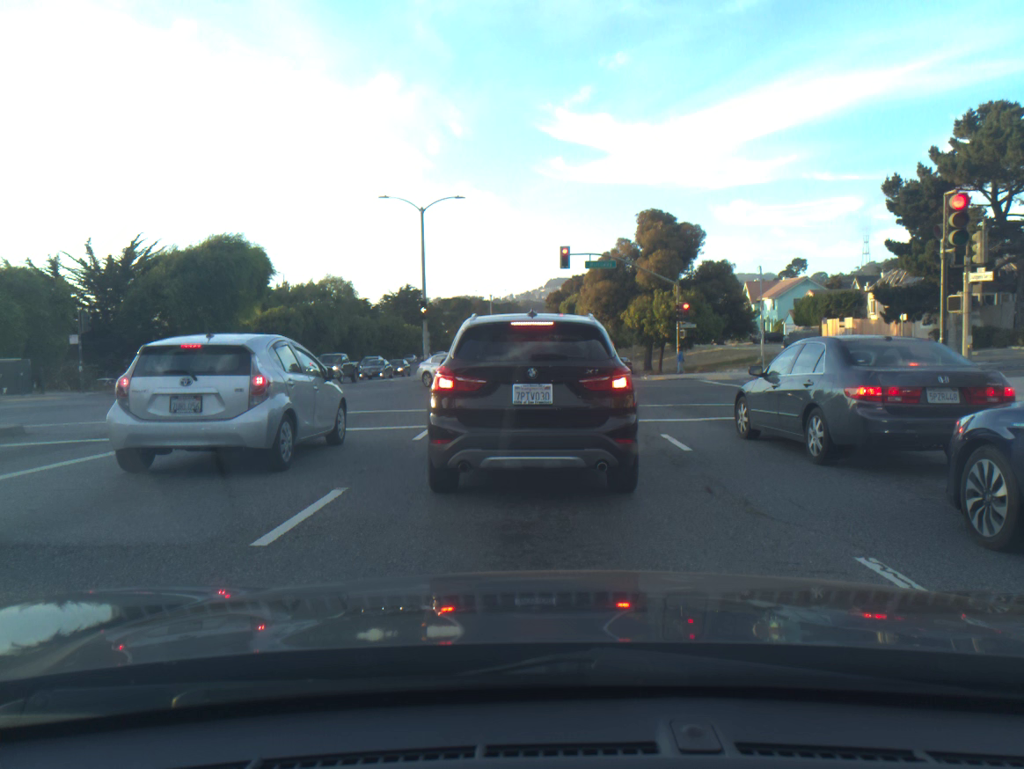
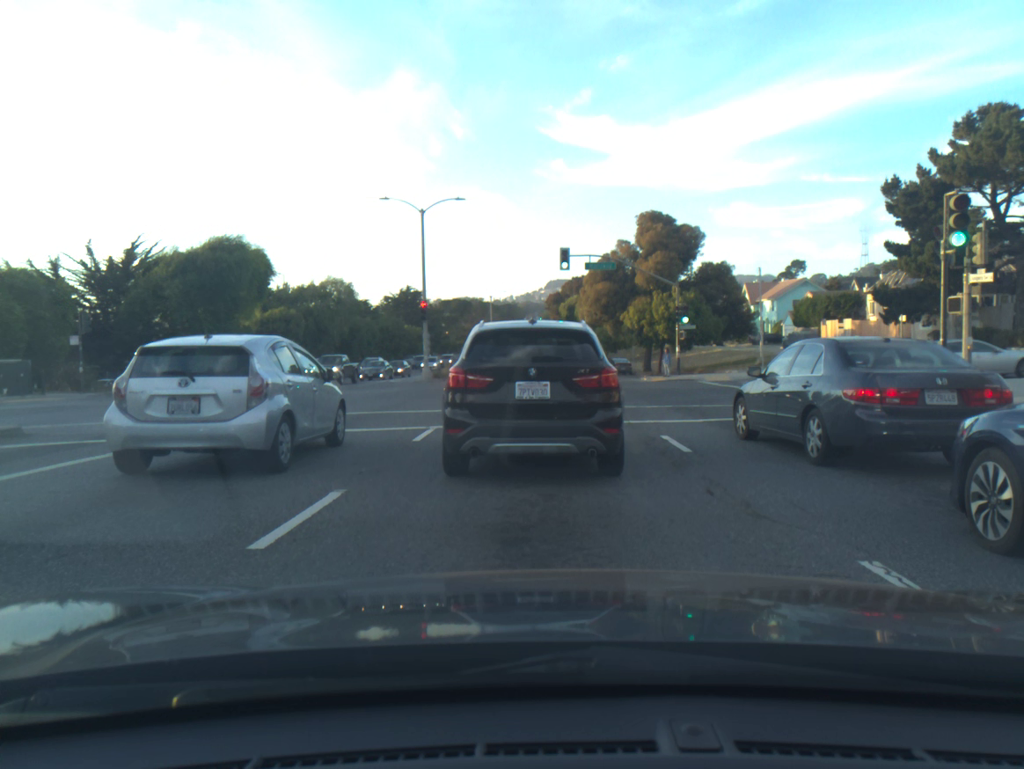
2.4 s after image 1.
(0.0, 0.0) m; 0°
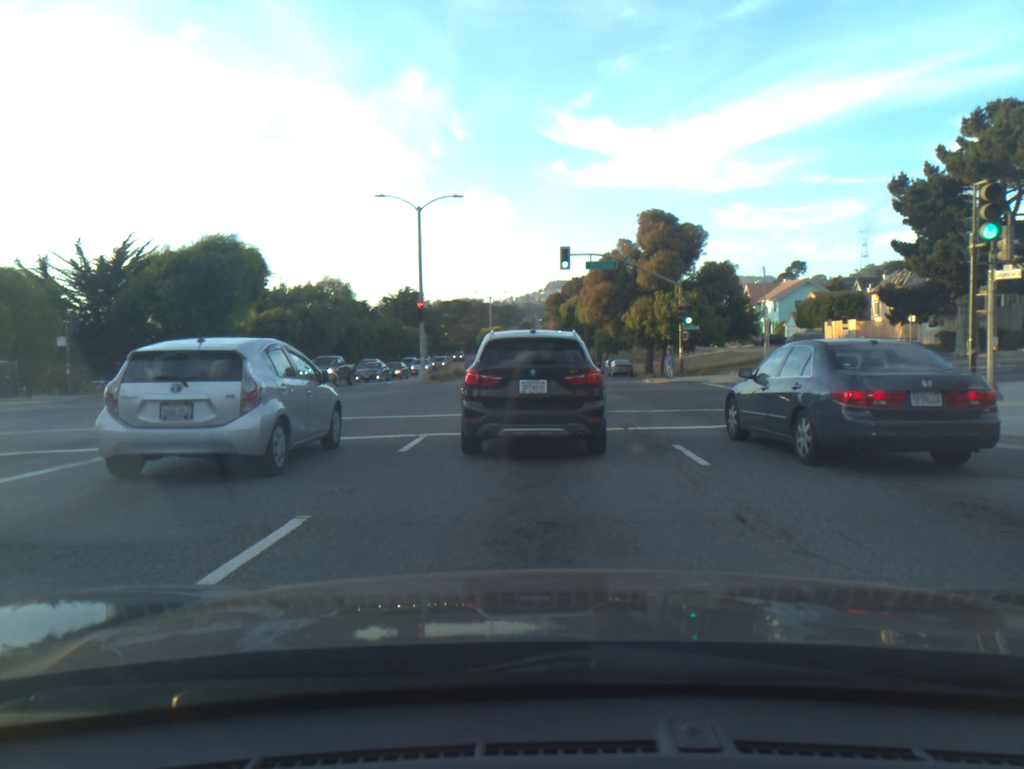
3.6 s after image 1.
(0.0, +1.0) m; 0°
